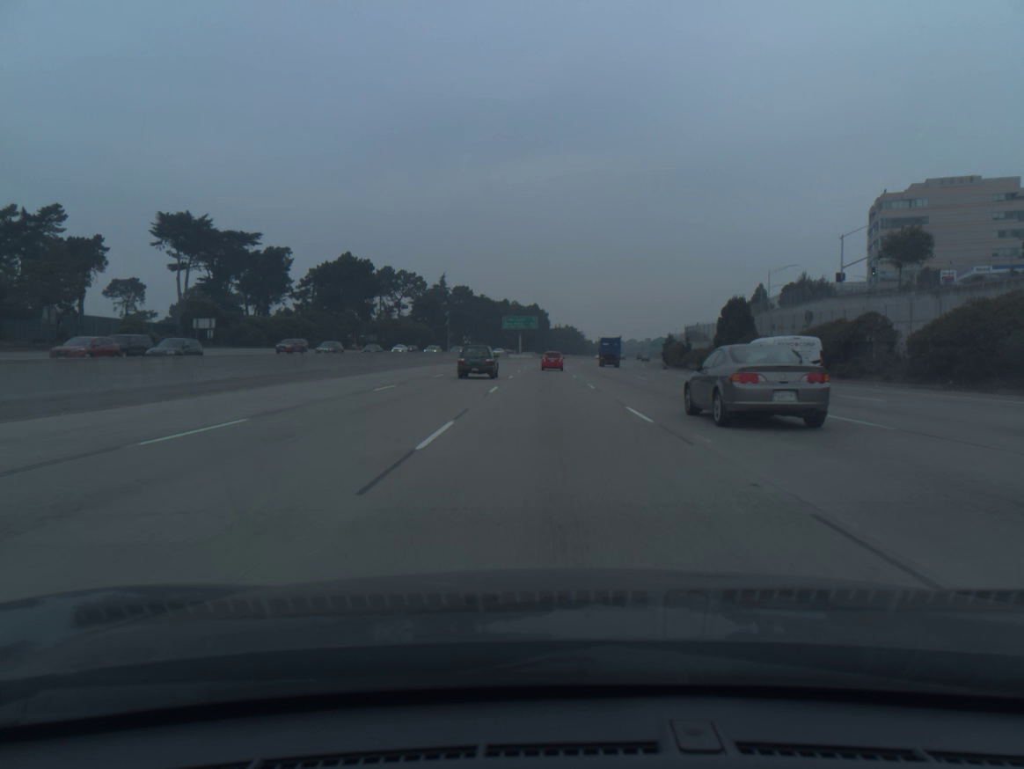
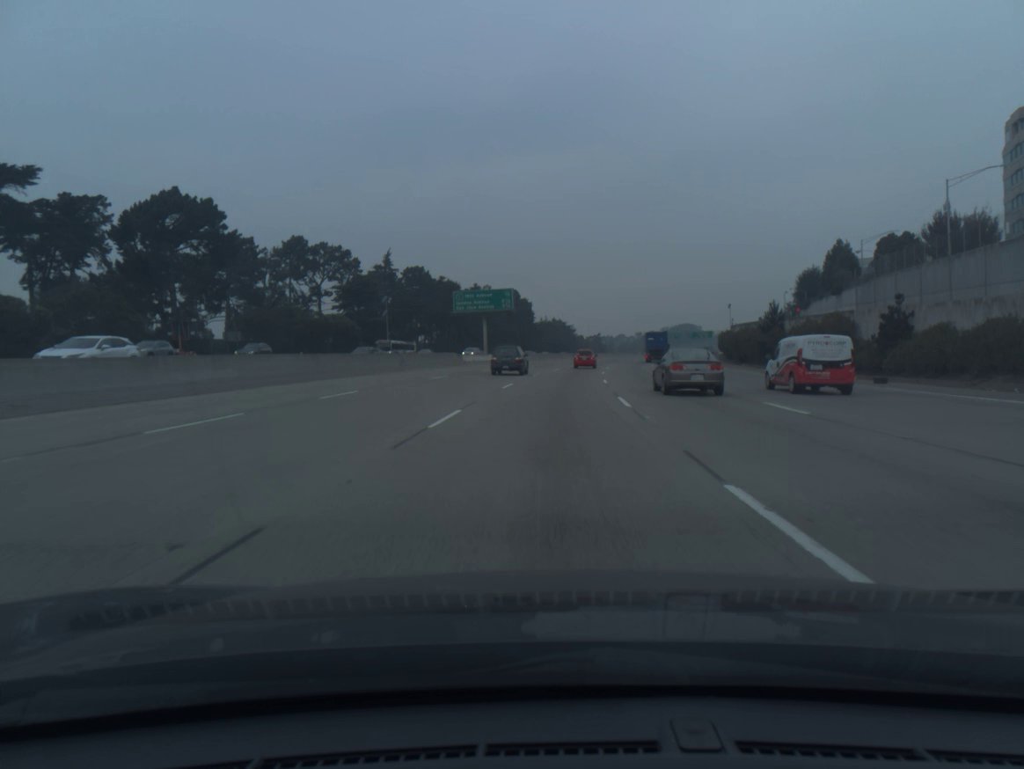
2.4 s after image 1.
(+0.4, +68.3) m; +1°
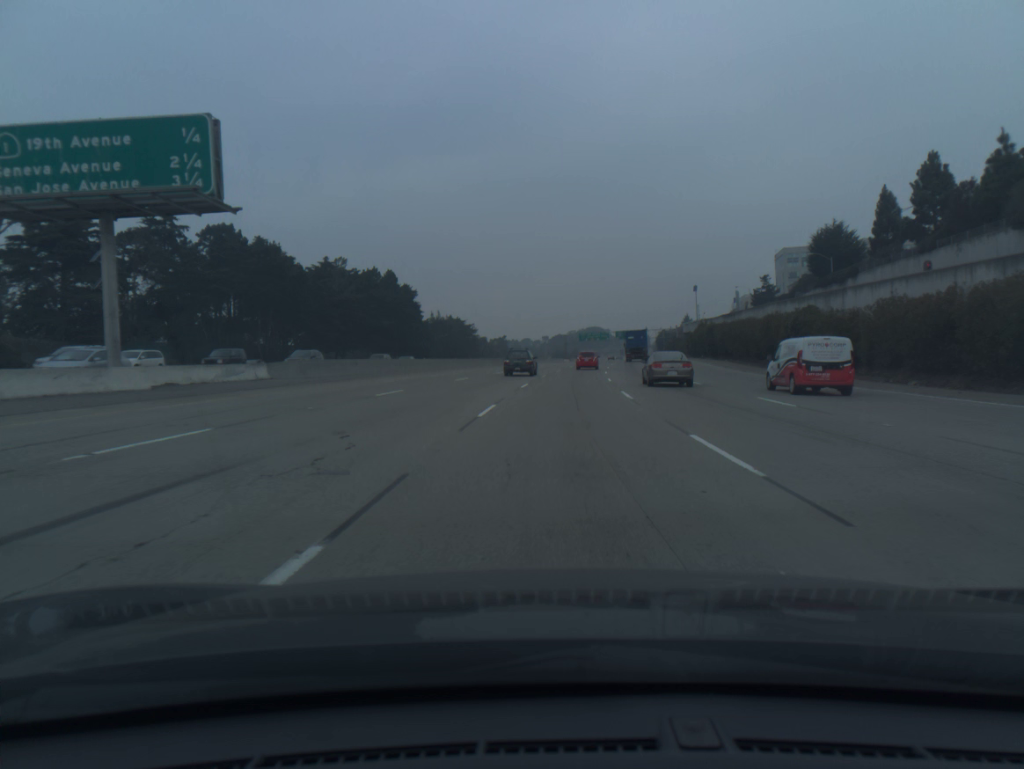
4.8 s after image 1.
(+3.6, +68.4) m; +7°
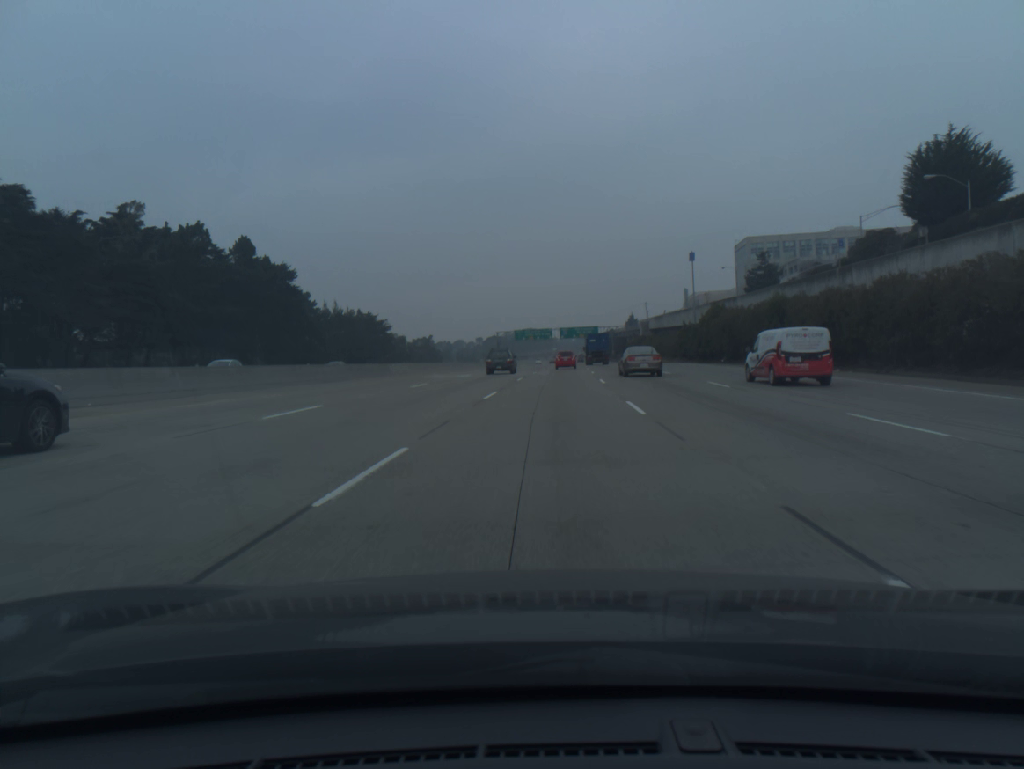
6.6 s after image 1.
(+2.4, +51.7) m; +5°
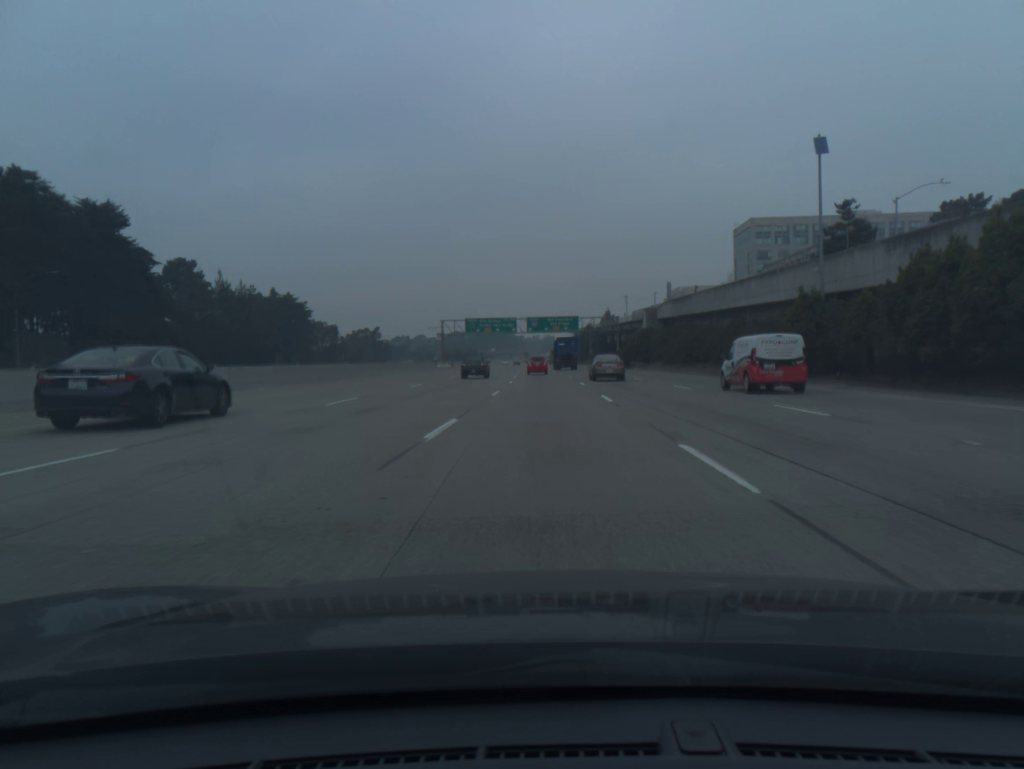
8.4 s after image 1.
(+1.3, +51.8) m; +2°
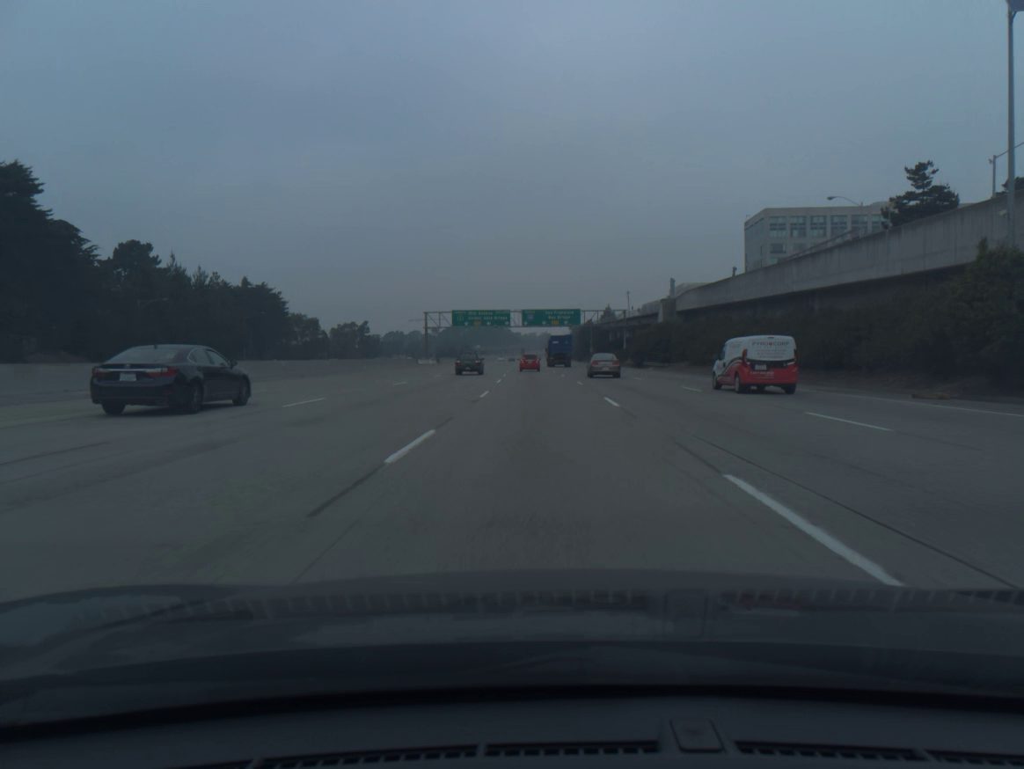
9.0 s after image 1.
(0.0, +17.3) m; 0°
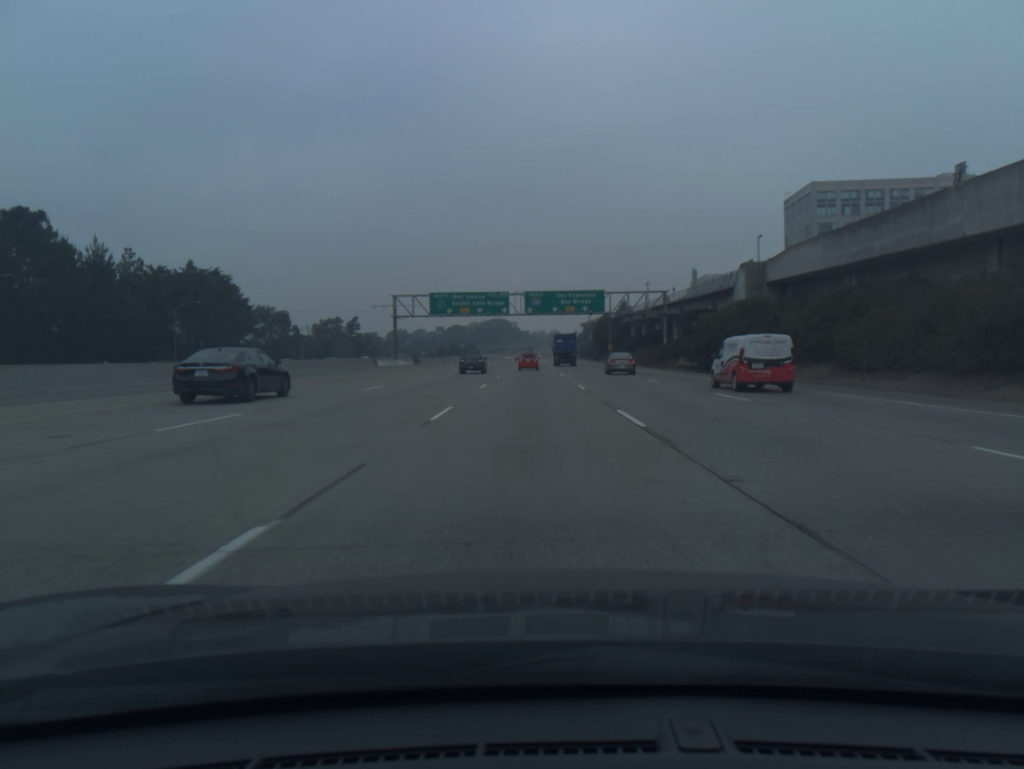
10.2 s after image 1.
(-0.1, +34.8) m; -1°
